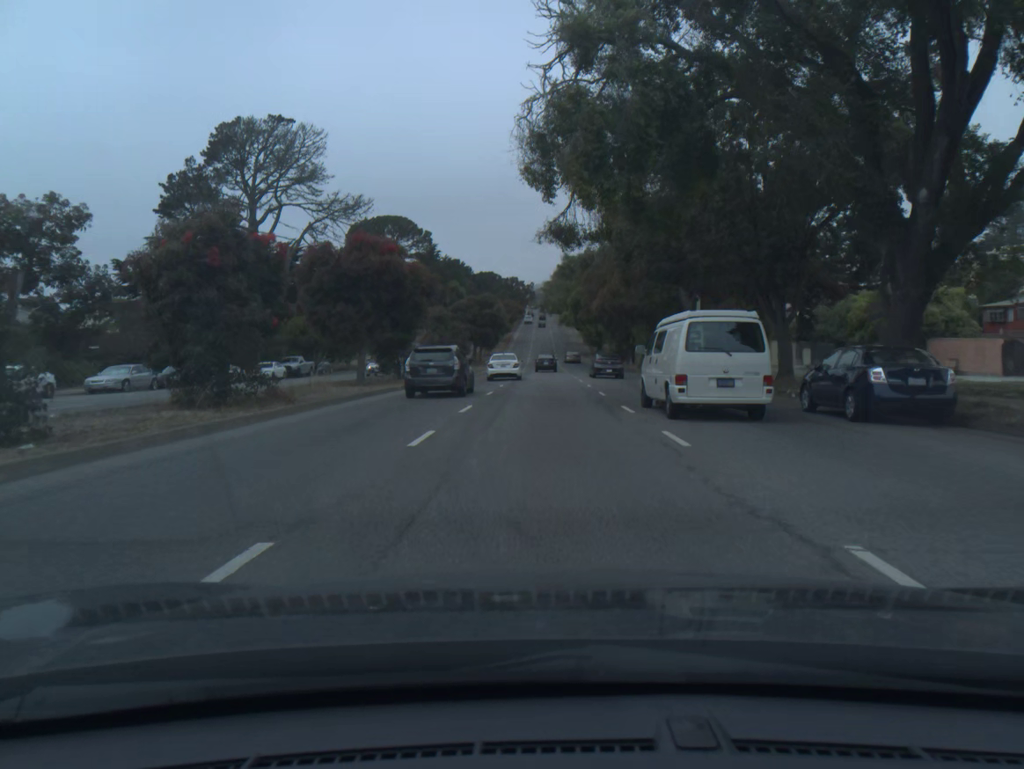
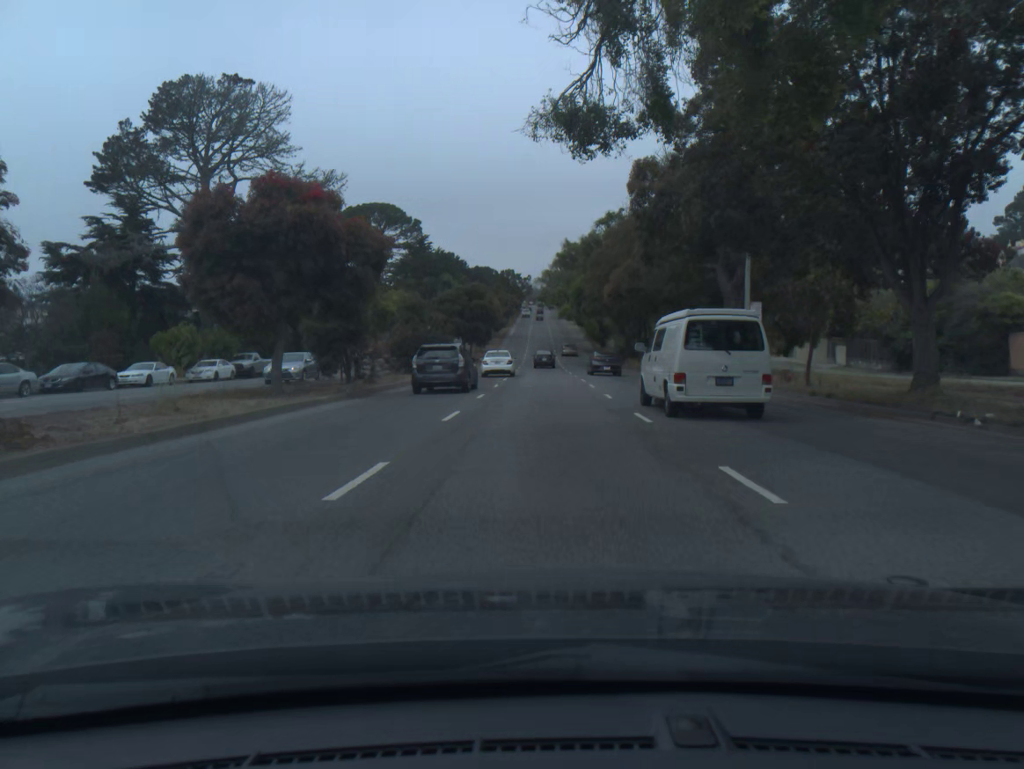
(0.0, +10.3) m; 0°
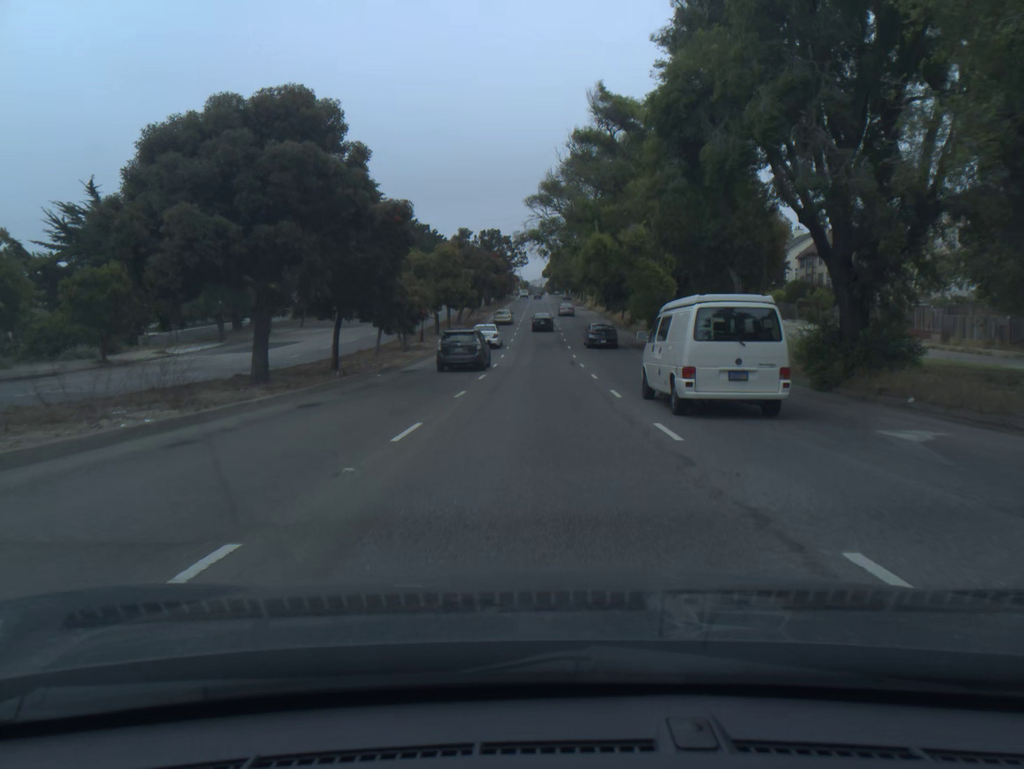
(+0.3, +54.6) m; 0°
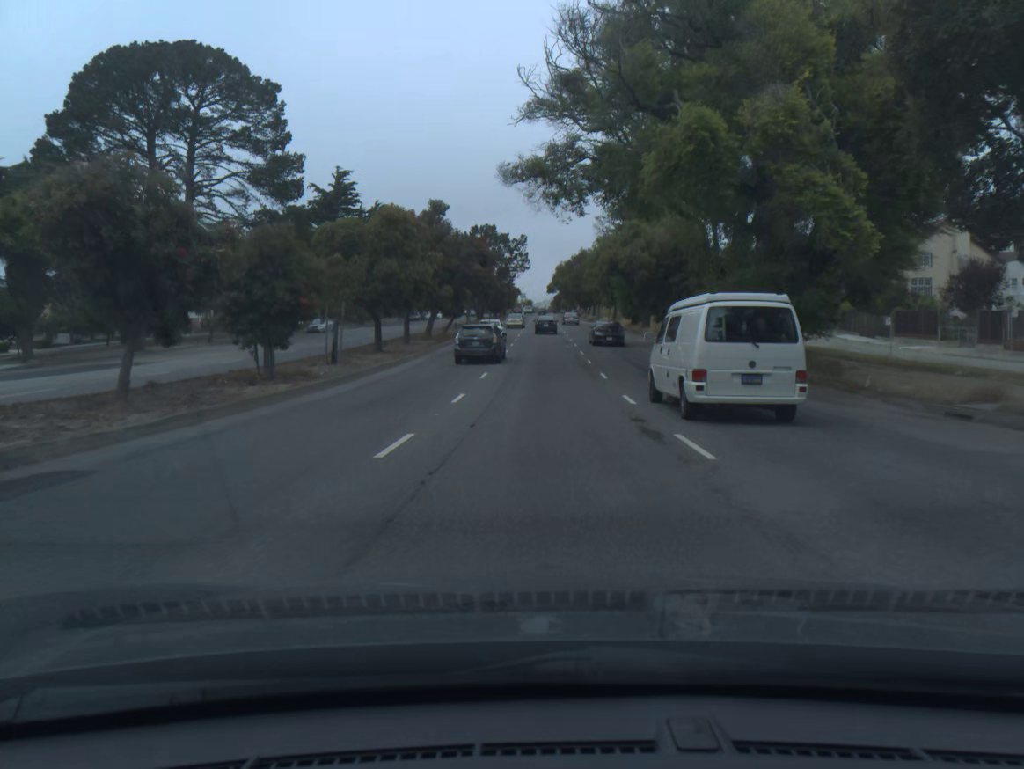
(-0.1, +23.1) m; 0°
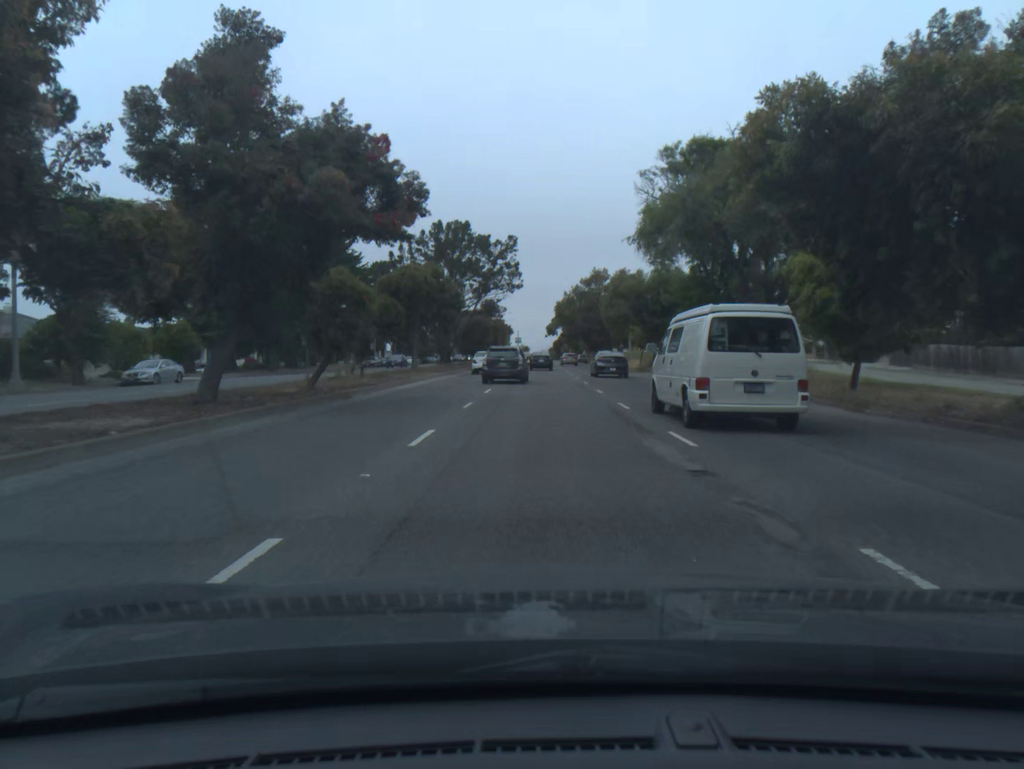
(0.0, +34.6) m; 0°
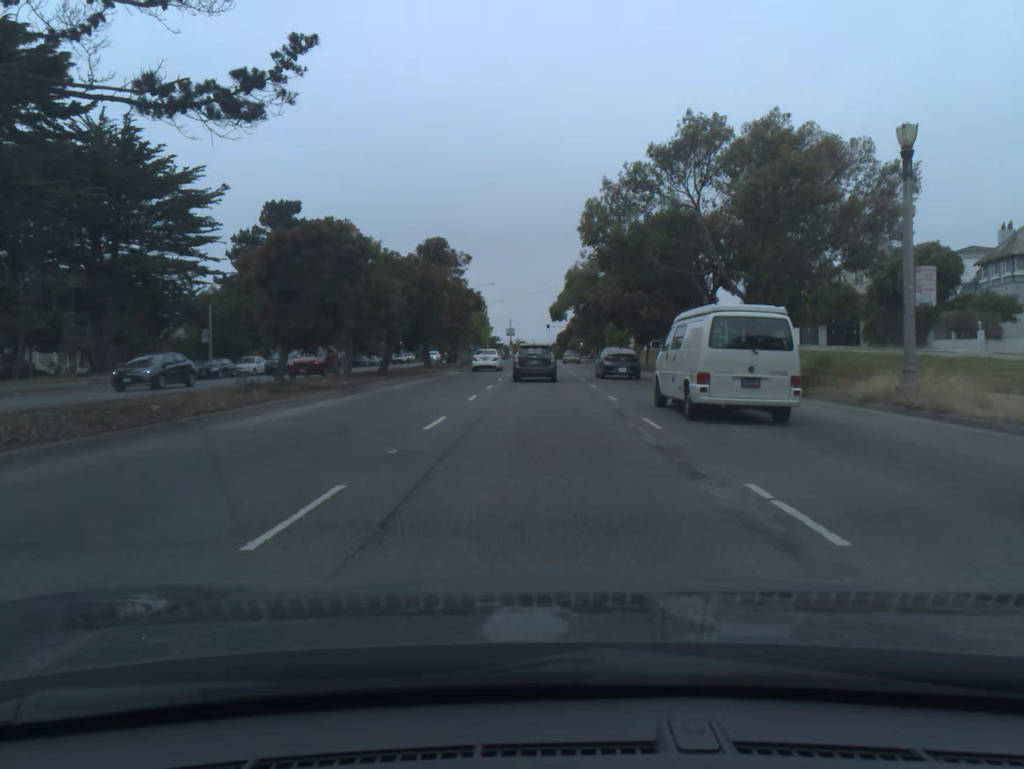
(-0.1, +55.6) m; 0°
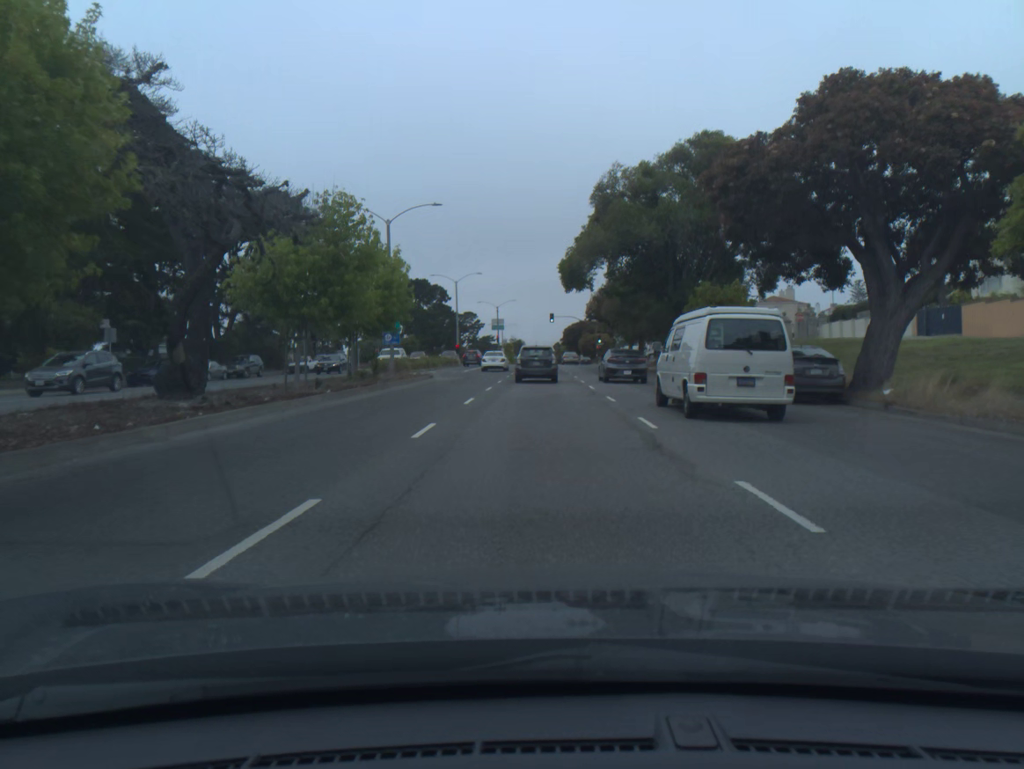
(0.0, +51.1) m; 0°
